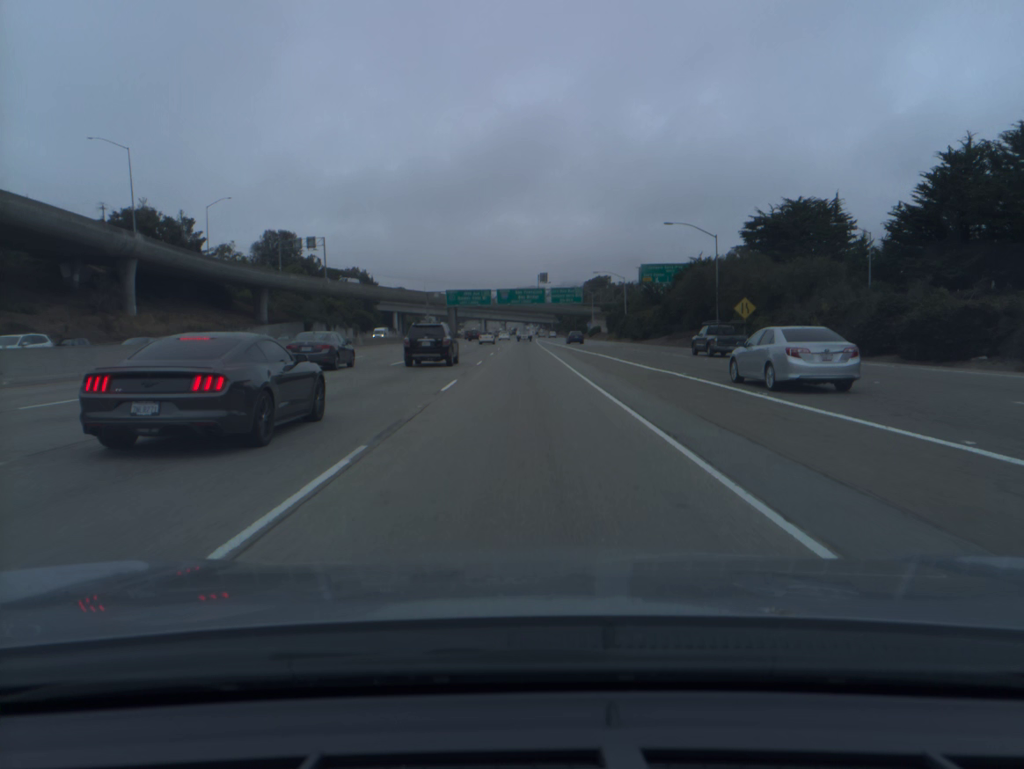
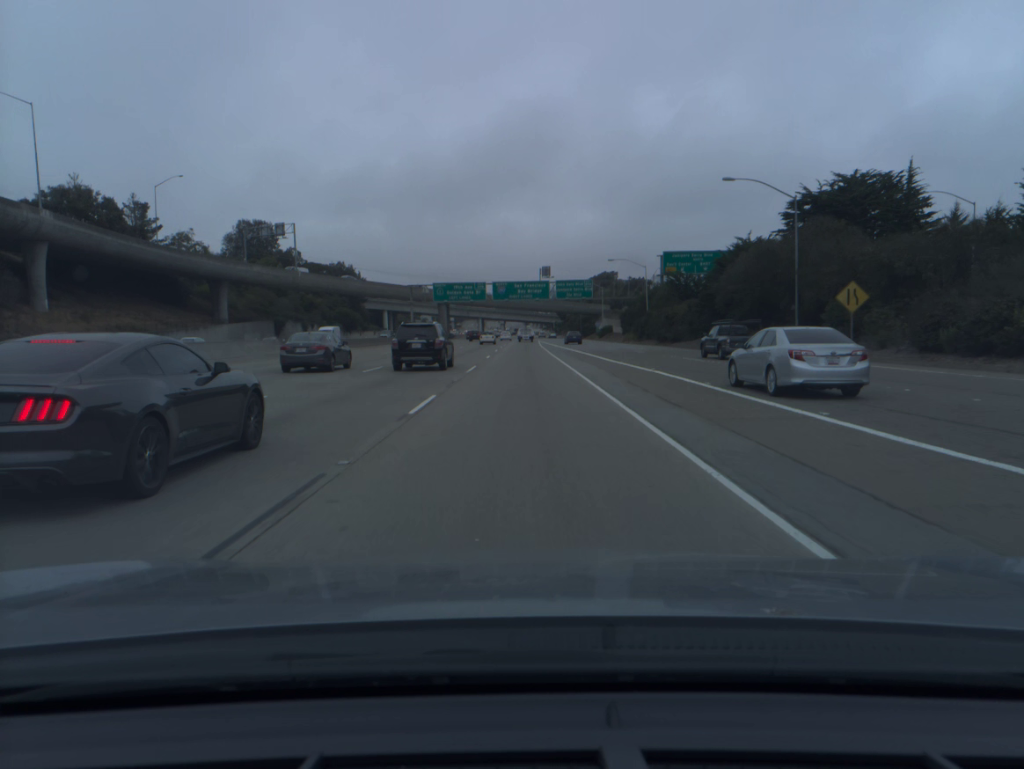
(0.0, +19.7) m; 0°
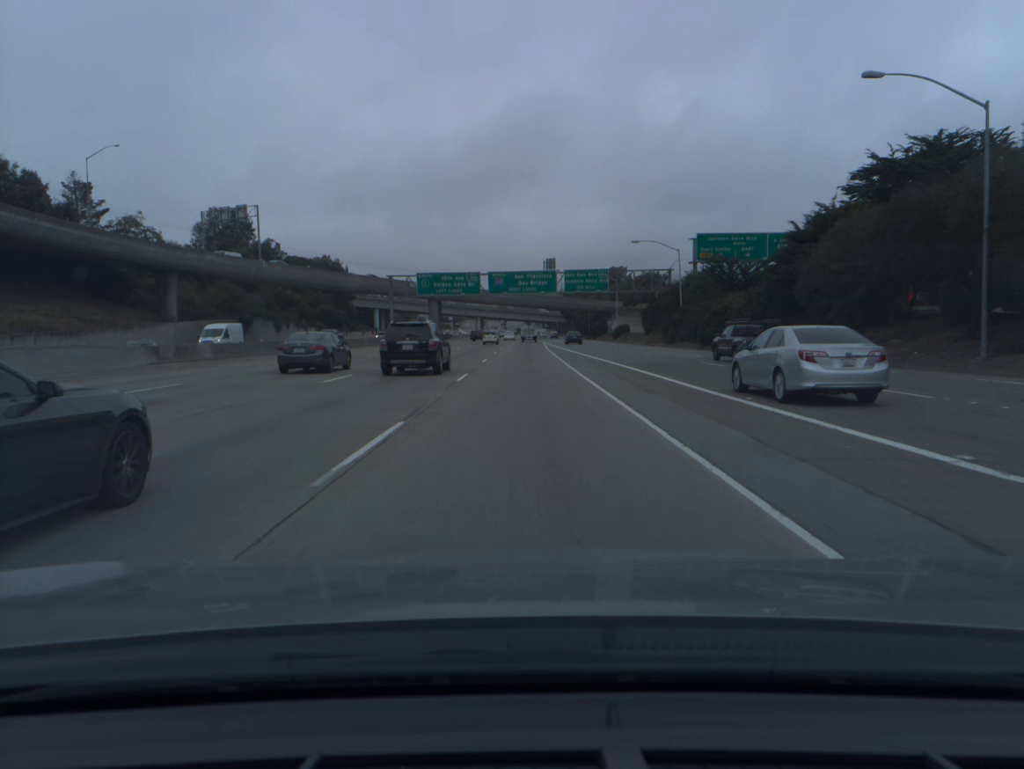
(0.0, +19.7) m; 0°
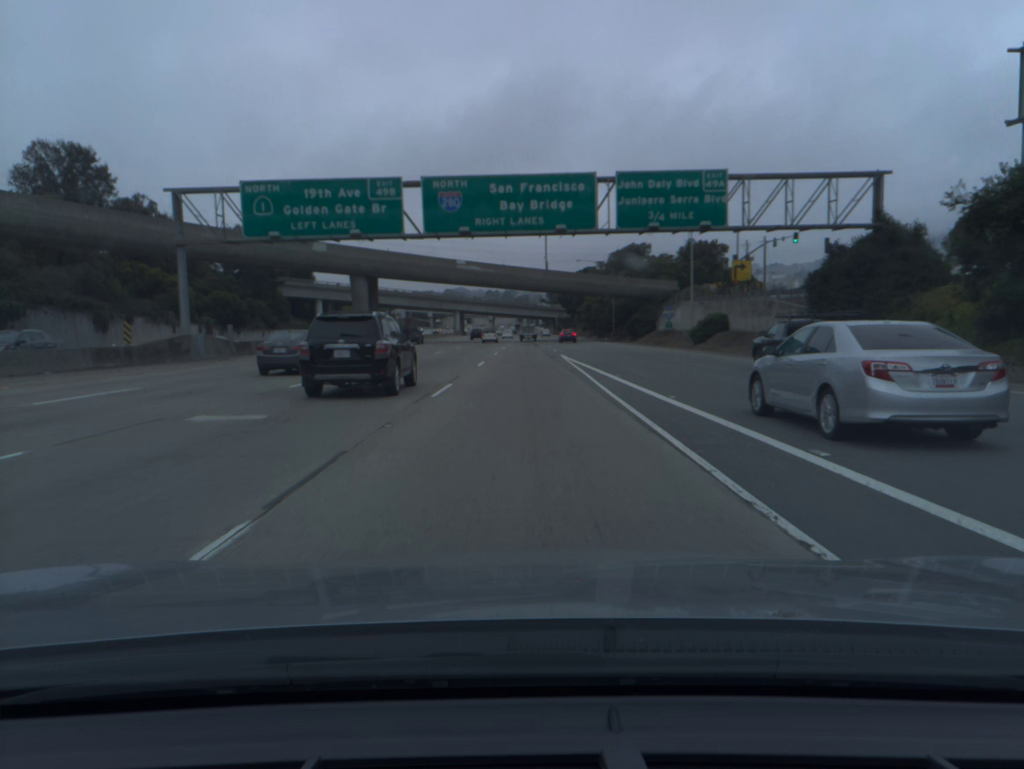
(+0.2, +59.4) m; +1°
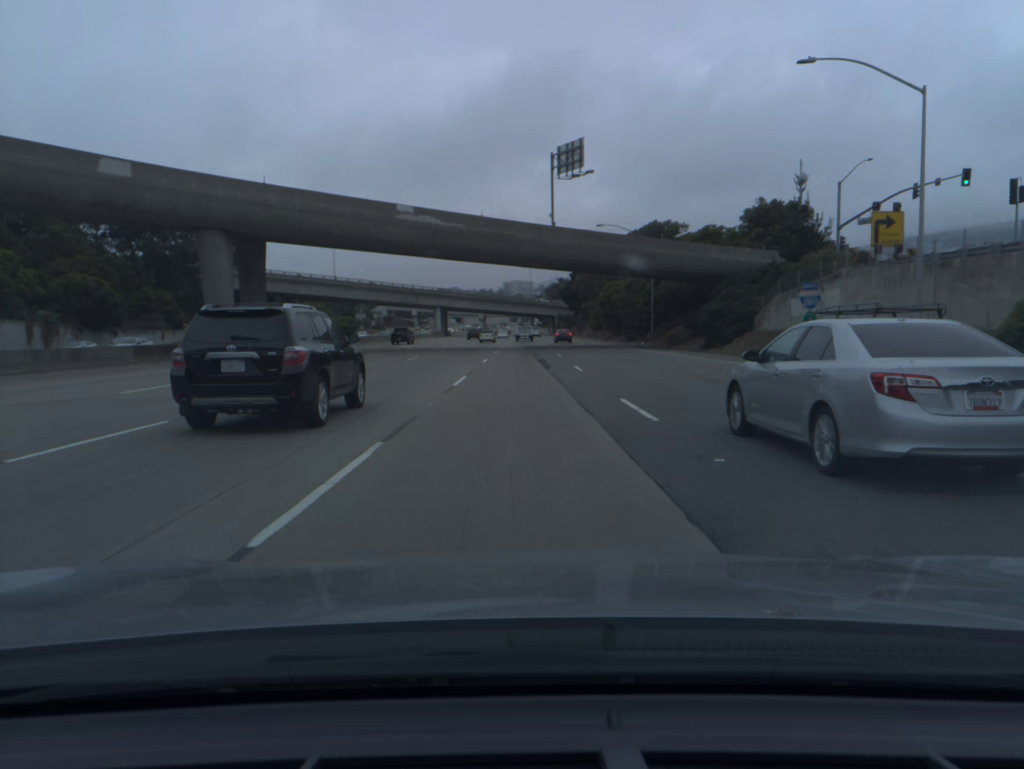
(+0.1, +39.5) m; 0°
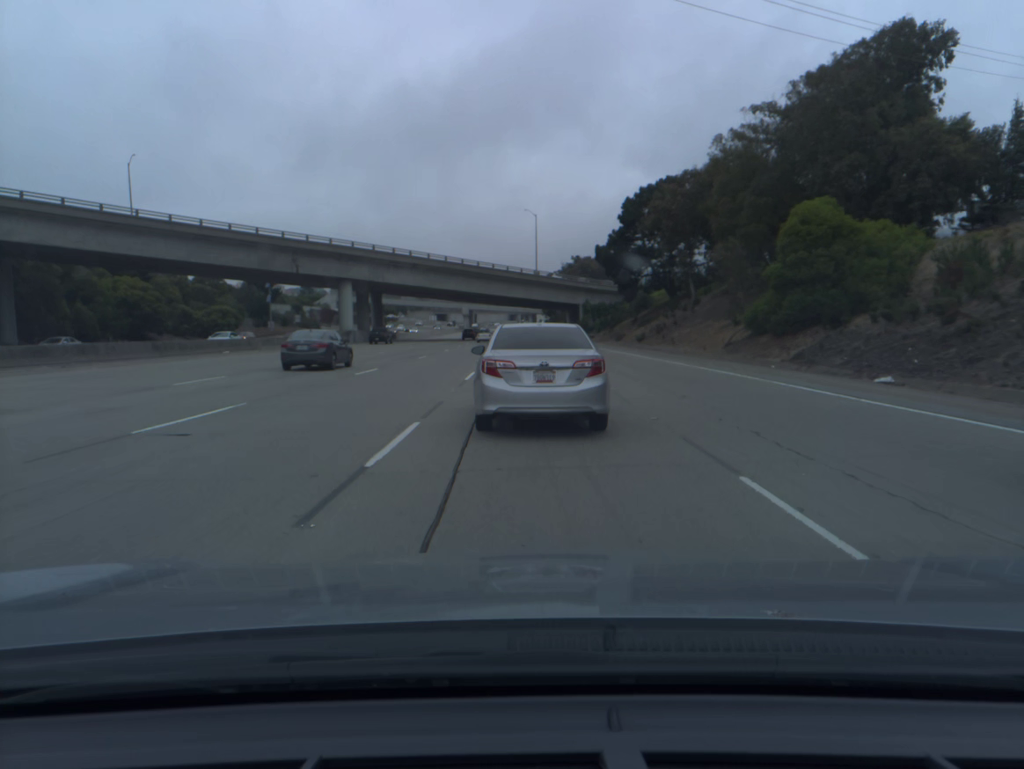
(+0.2, +97.5) m; 0°
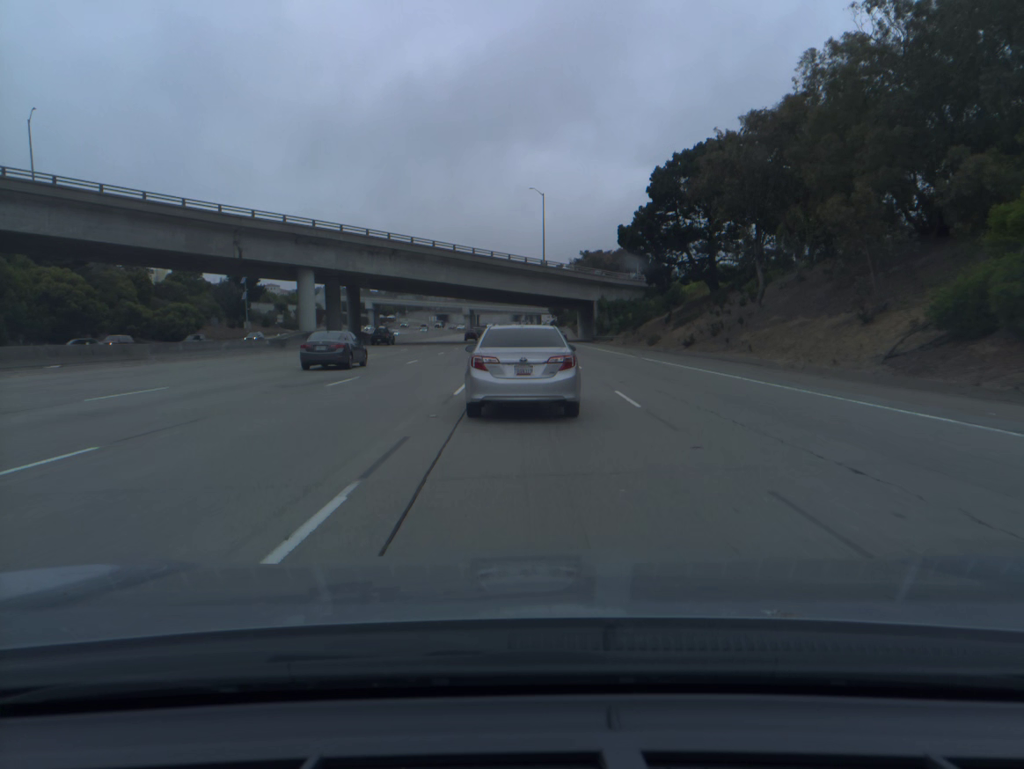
(-0.1, +19.3) m; 0°
